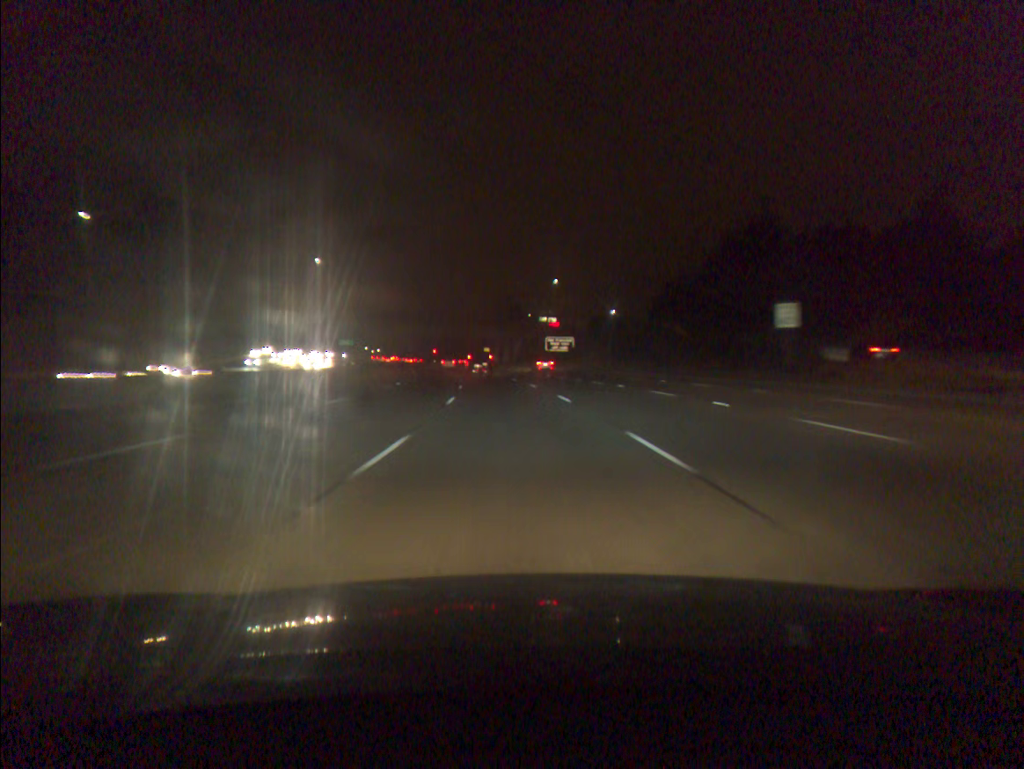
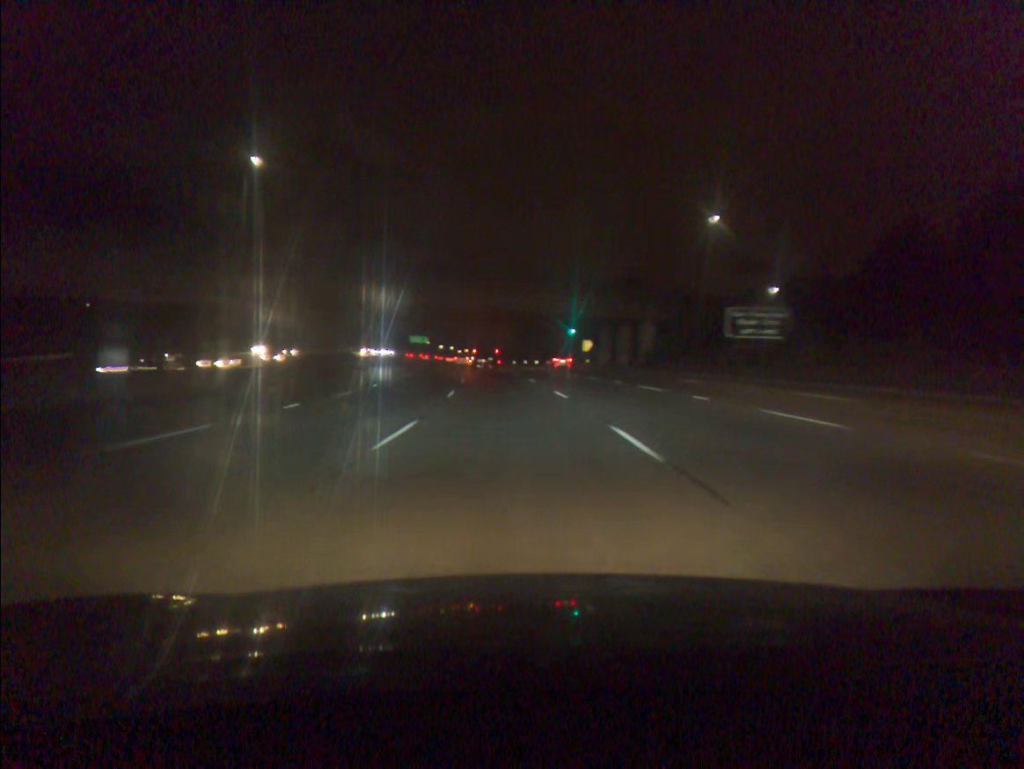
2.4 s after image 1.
(-3.4, +70.0) m; -7°
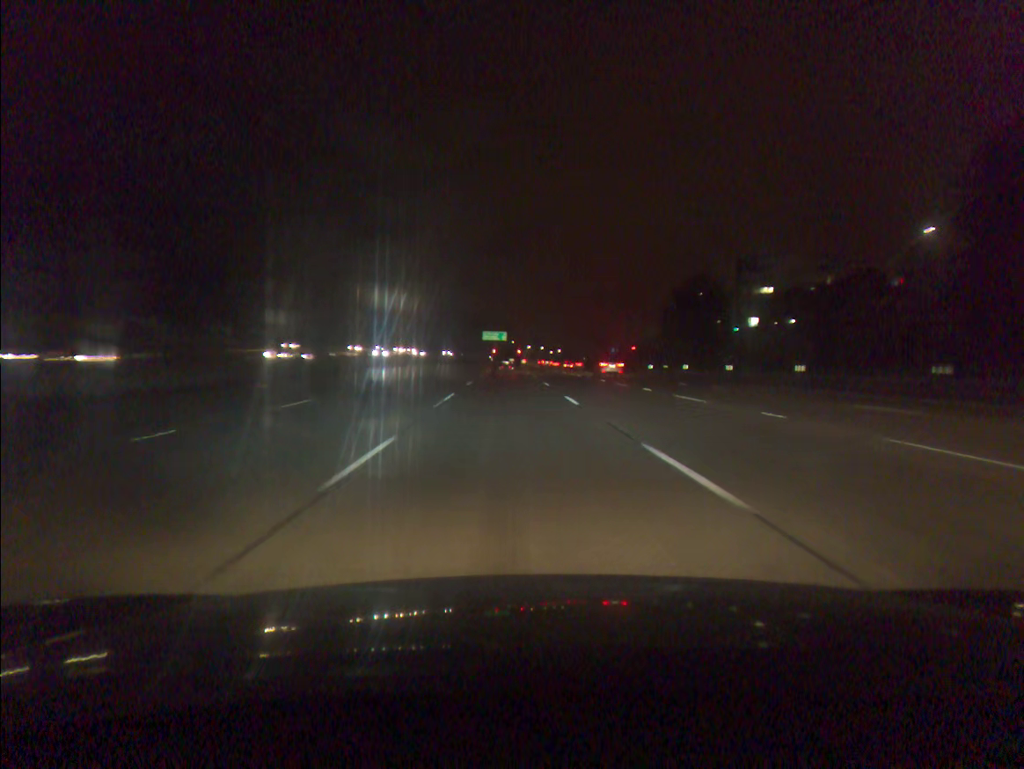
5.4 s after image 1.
(-5.8, +88.8) m; -7°
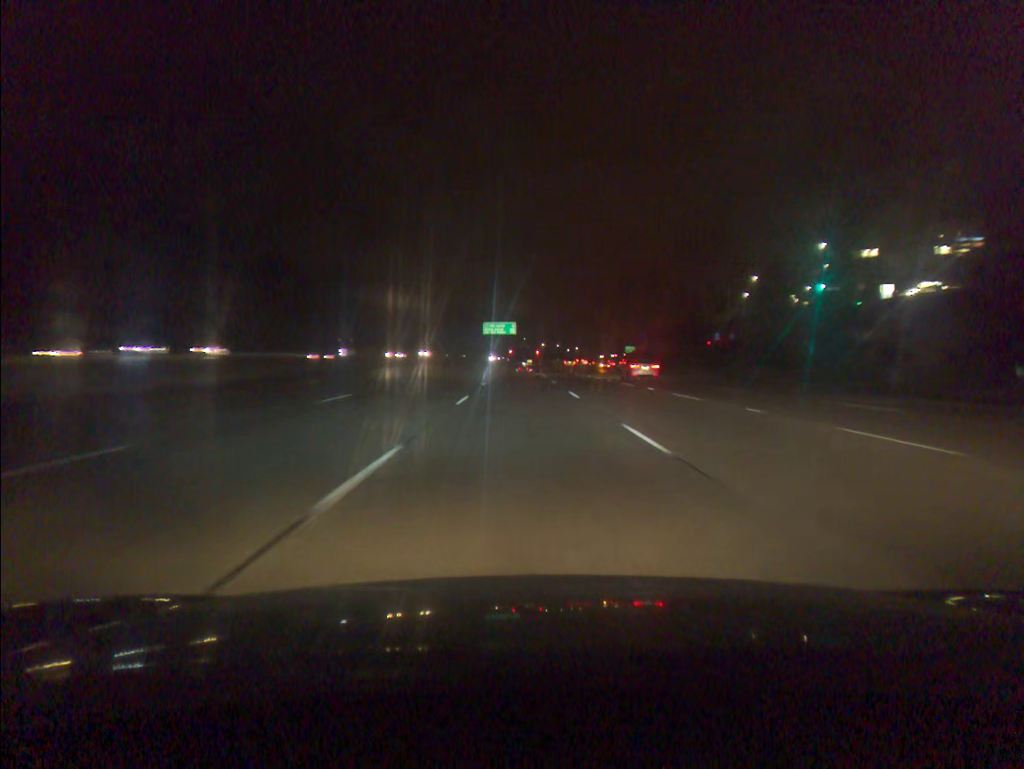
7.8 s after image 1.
(-1.1, +69.0) m; -1°
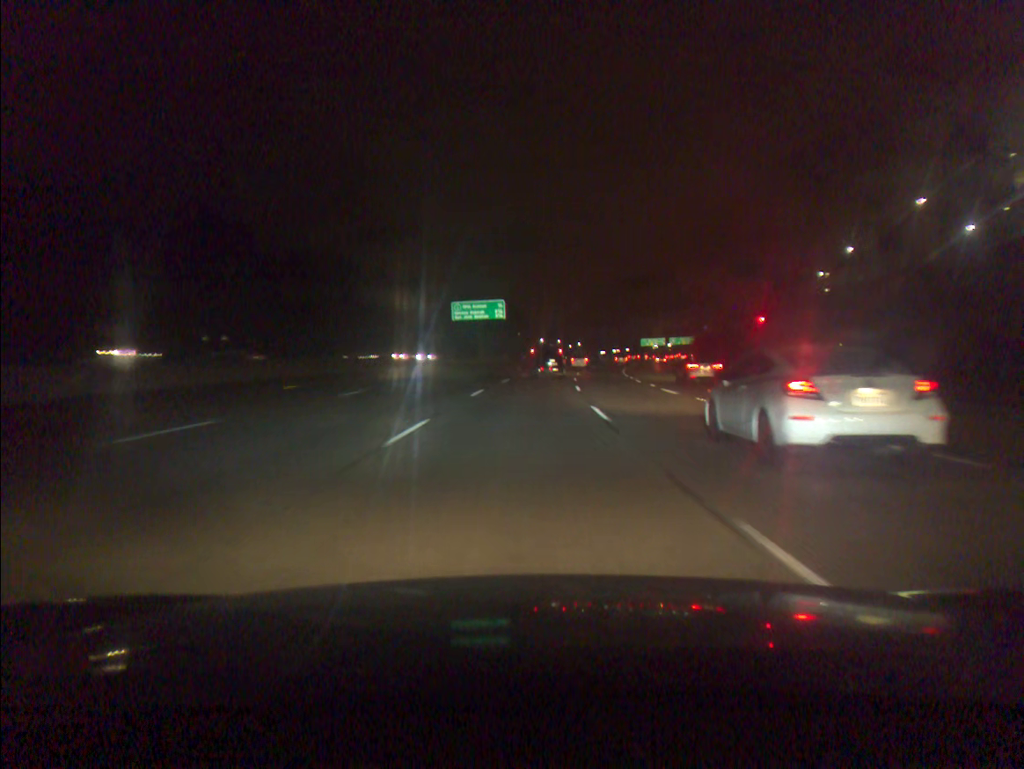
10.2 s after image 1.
(+0.3, +66.8) m; 0°
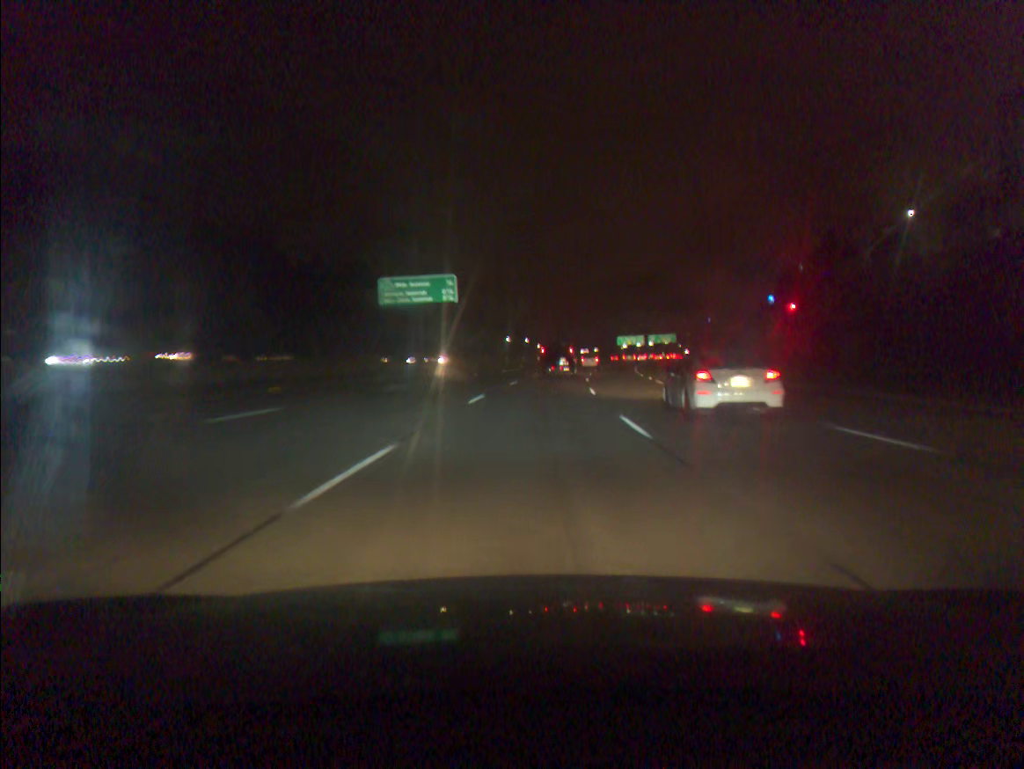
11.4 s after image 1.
(+0.6, +32.6) m; +2°
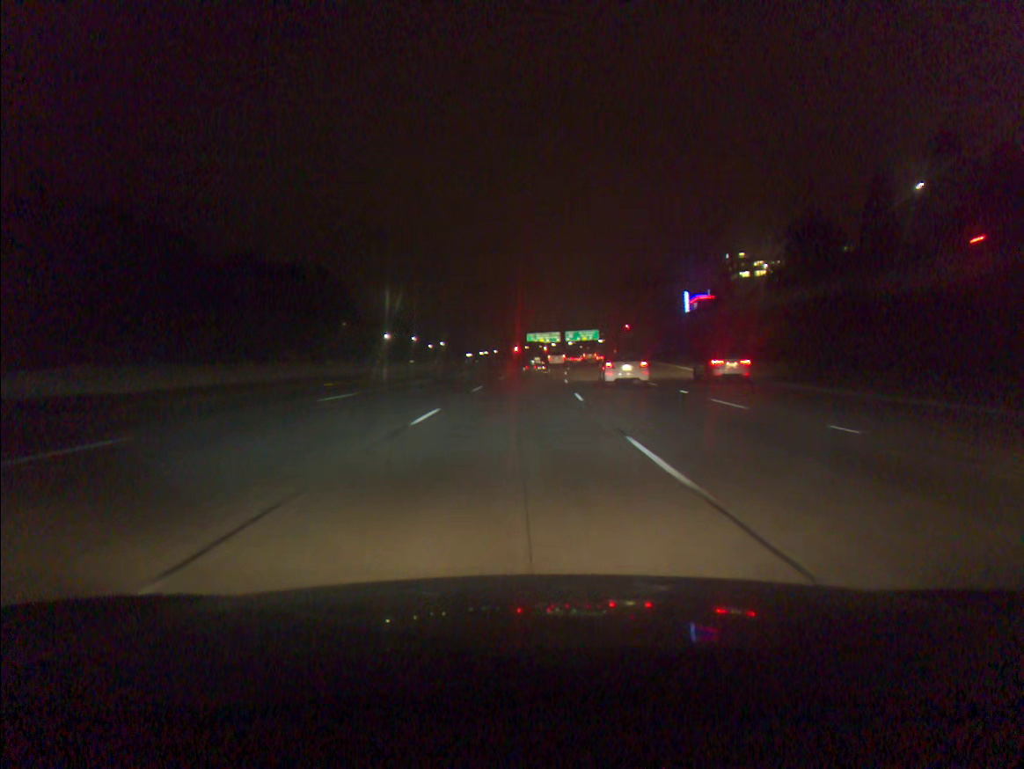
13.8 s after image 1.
(+4.1, +63.6) m; +7°
